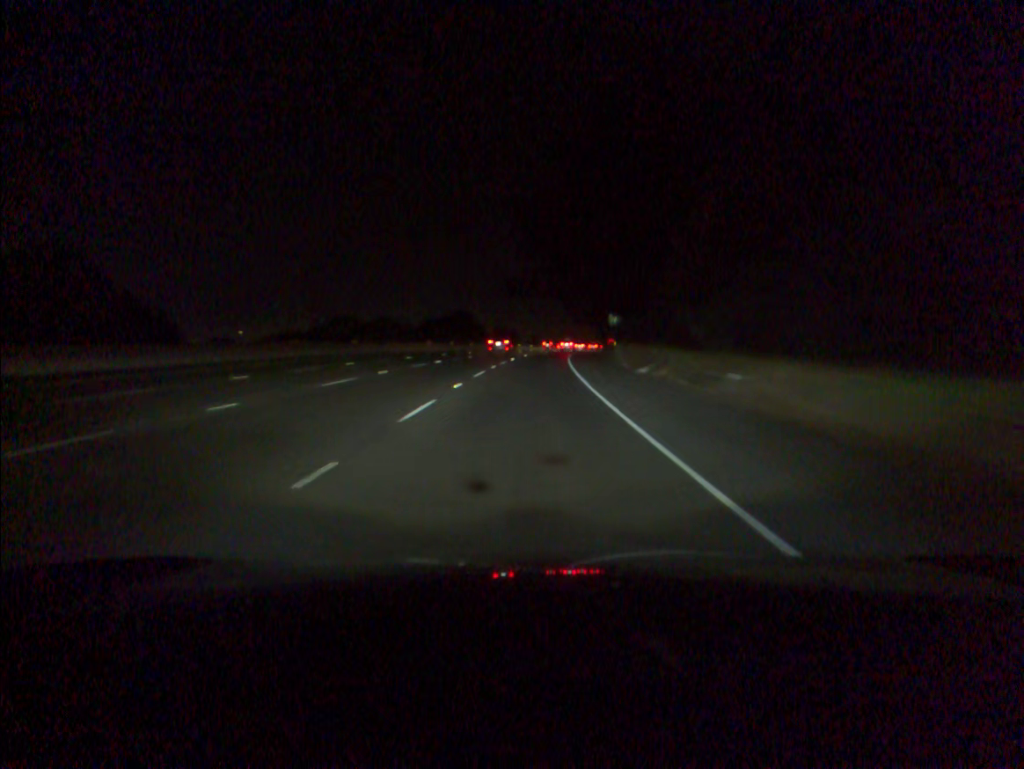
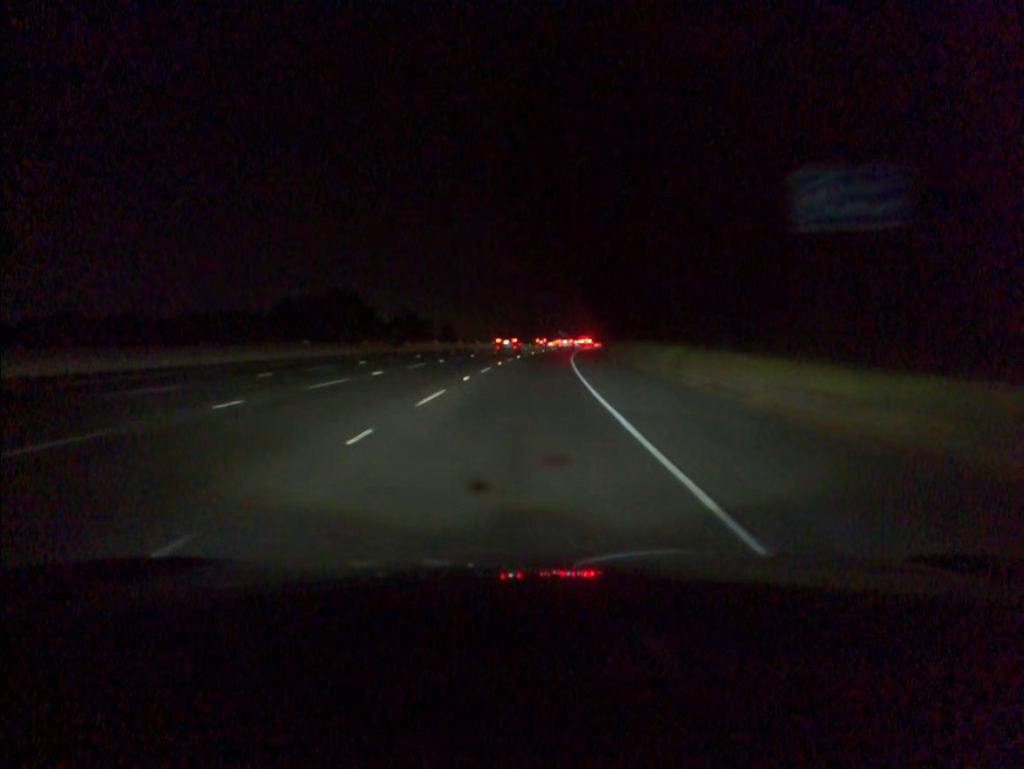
(+4.0, +84.7) m; +5°
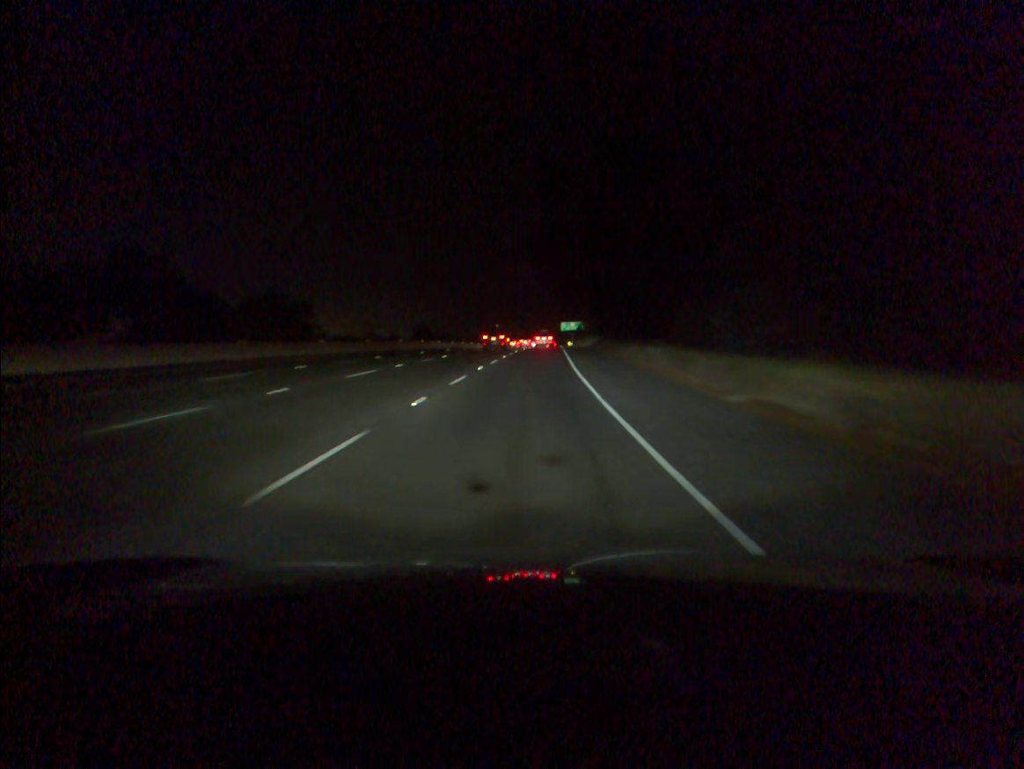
(+2.8, +67.0) m; +5°
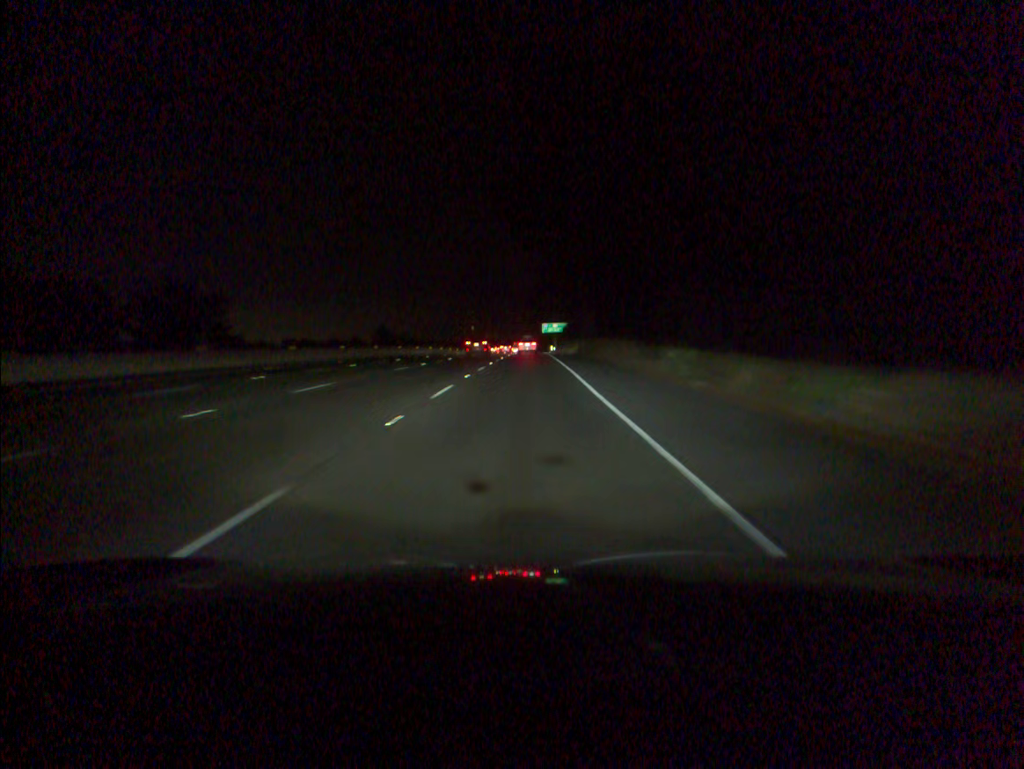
(+0.5, +33.0) m; +2°
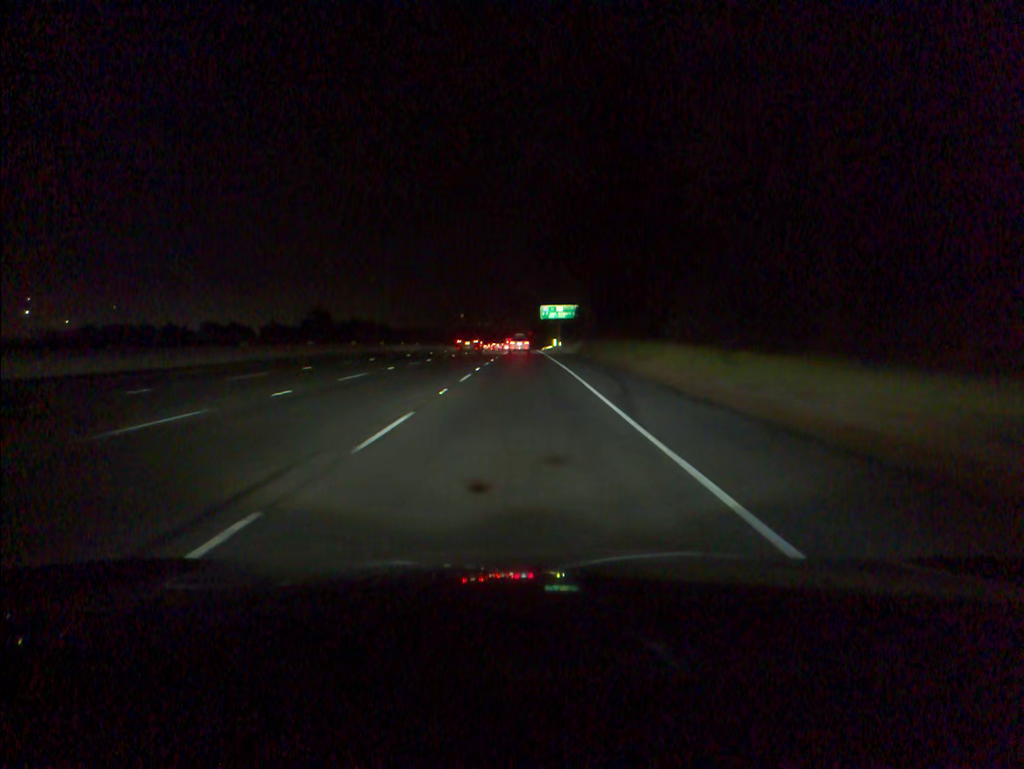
(+0.5, +66.2) m; +1°
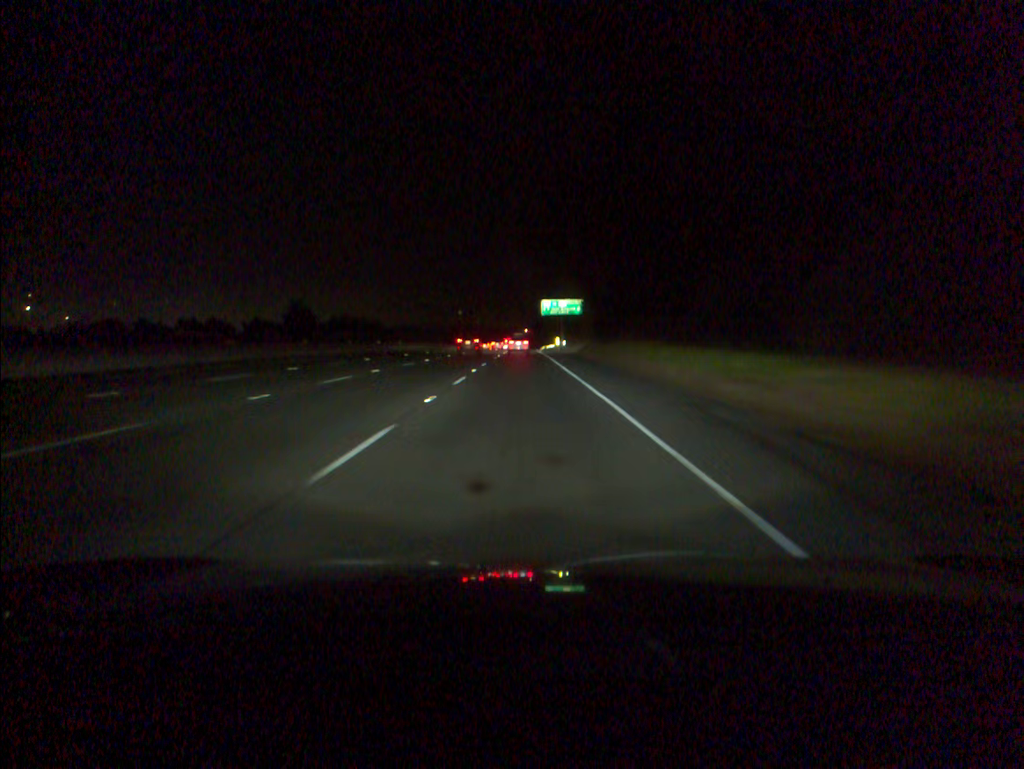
(0.0, +16.6) m; 0°
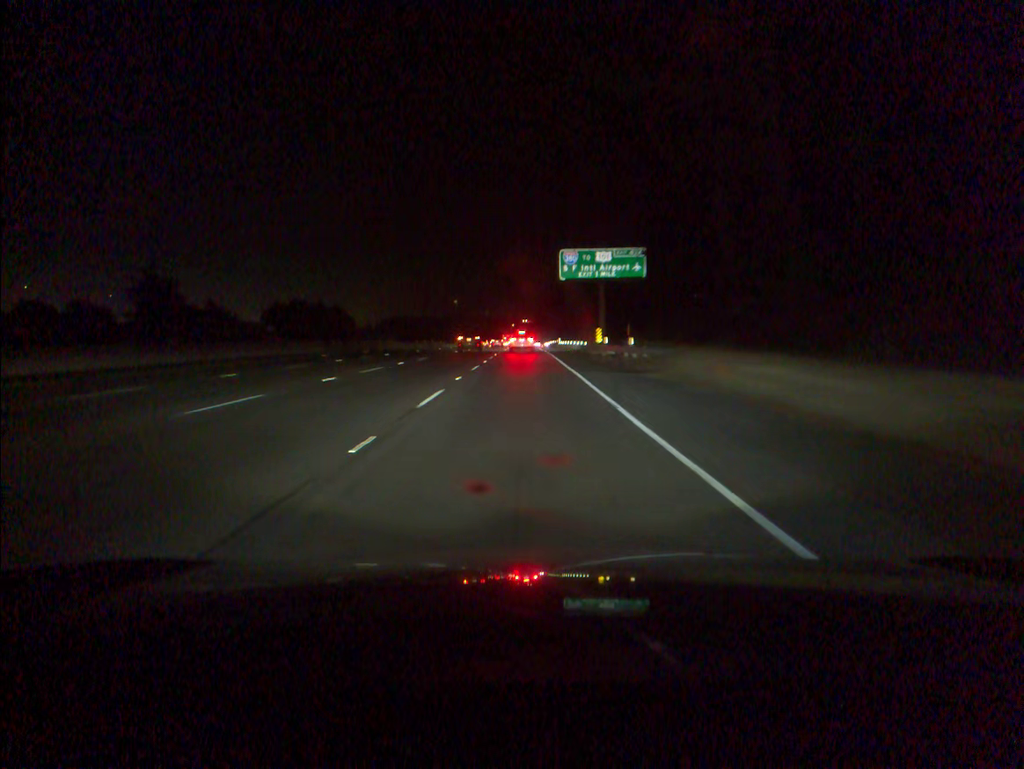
(0.0, +65.8) m; 0°
